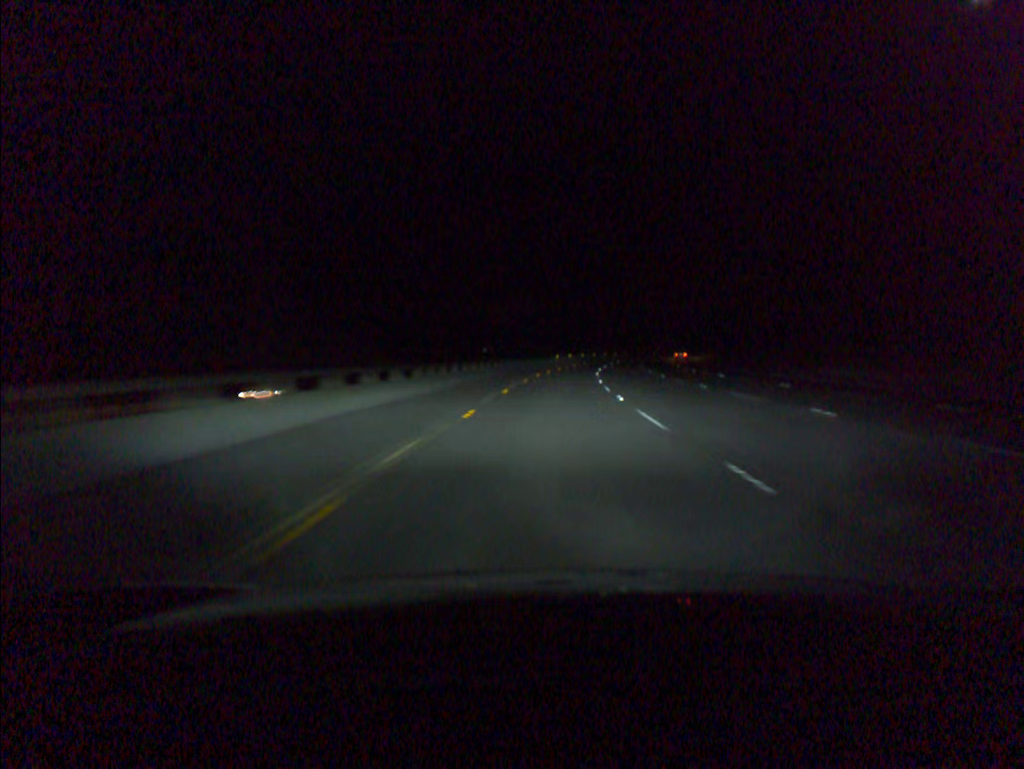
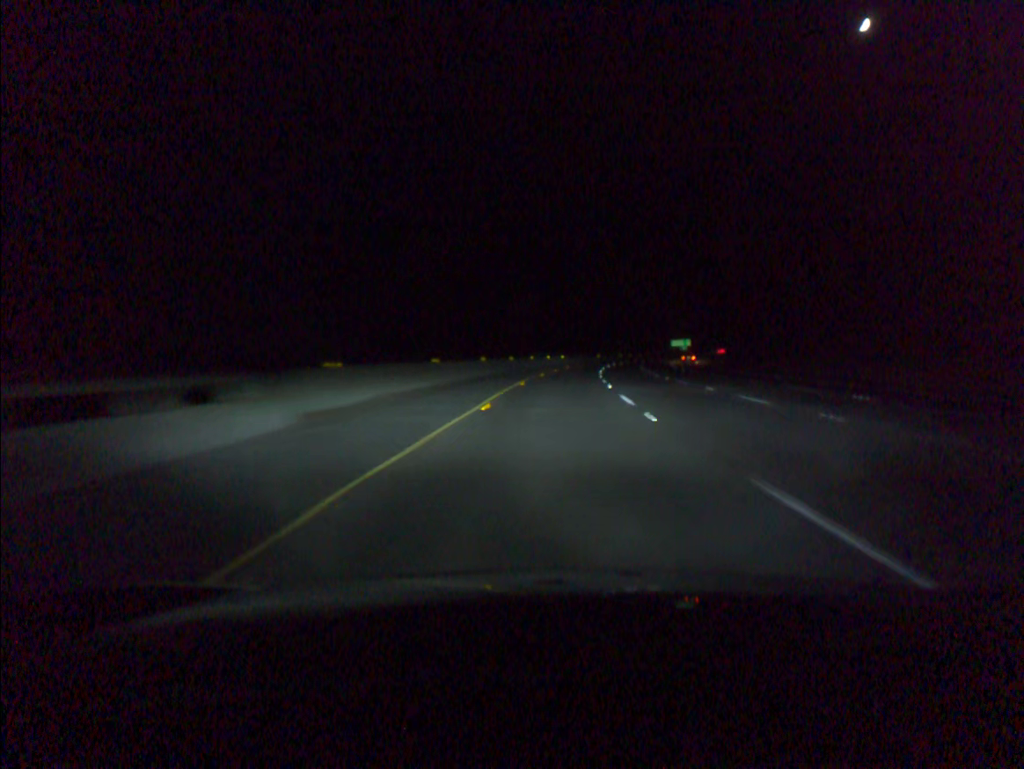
(+4.9, +83.1) m; +7°
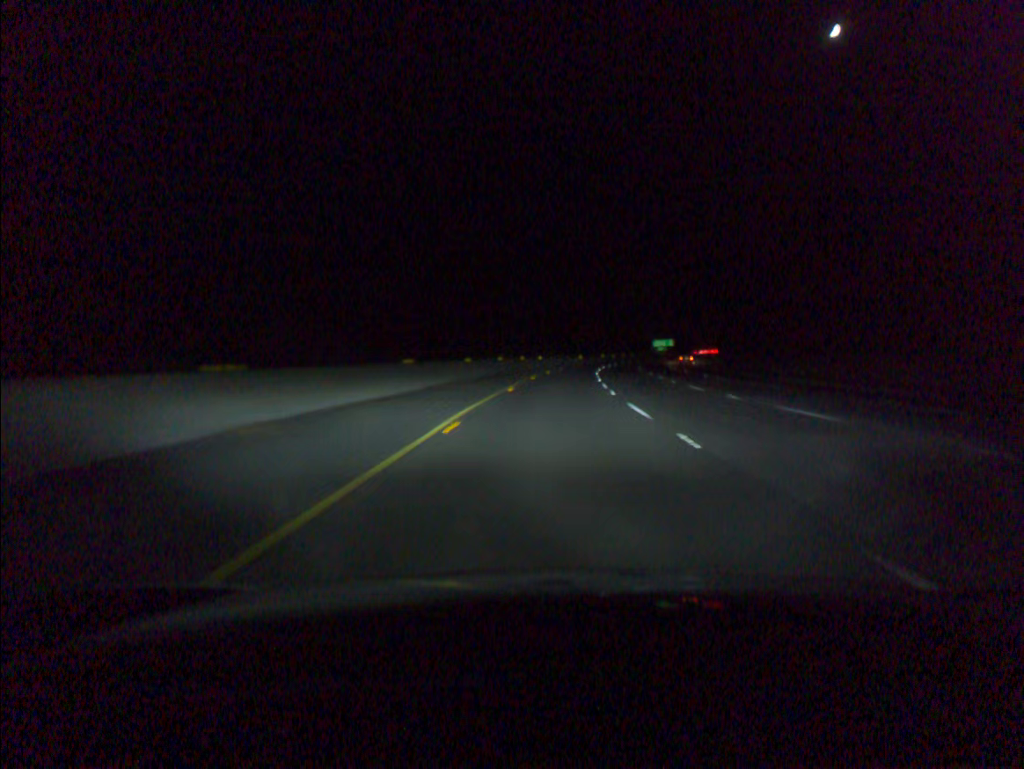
(+0.3, +19.6) m; +2°
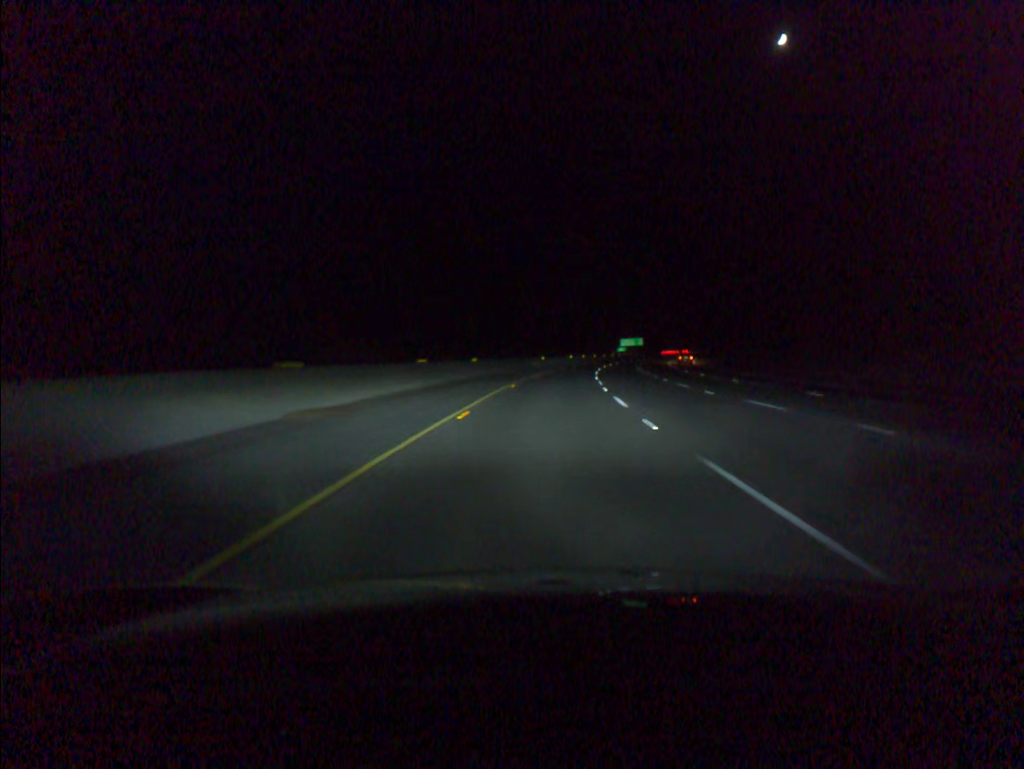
(+1.3, +40.7) m; +3°
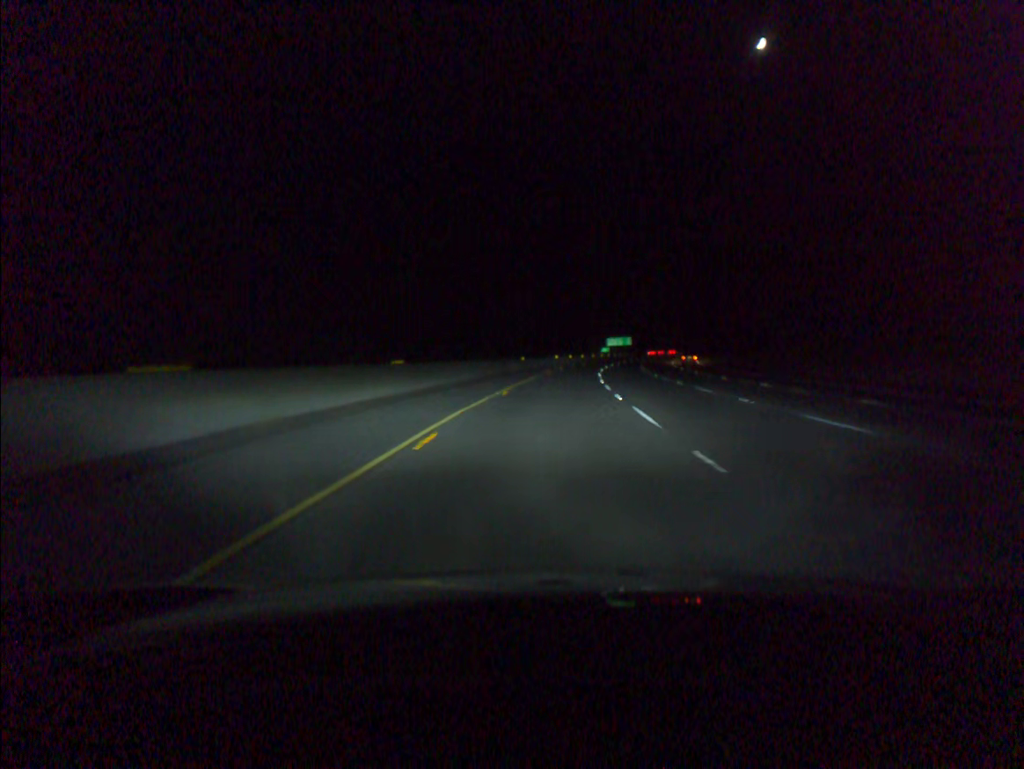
(+0.2, +19.6) m; +1°
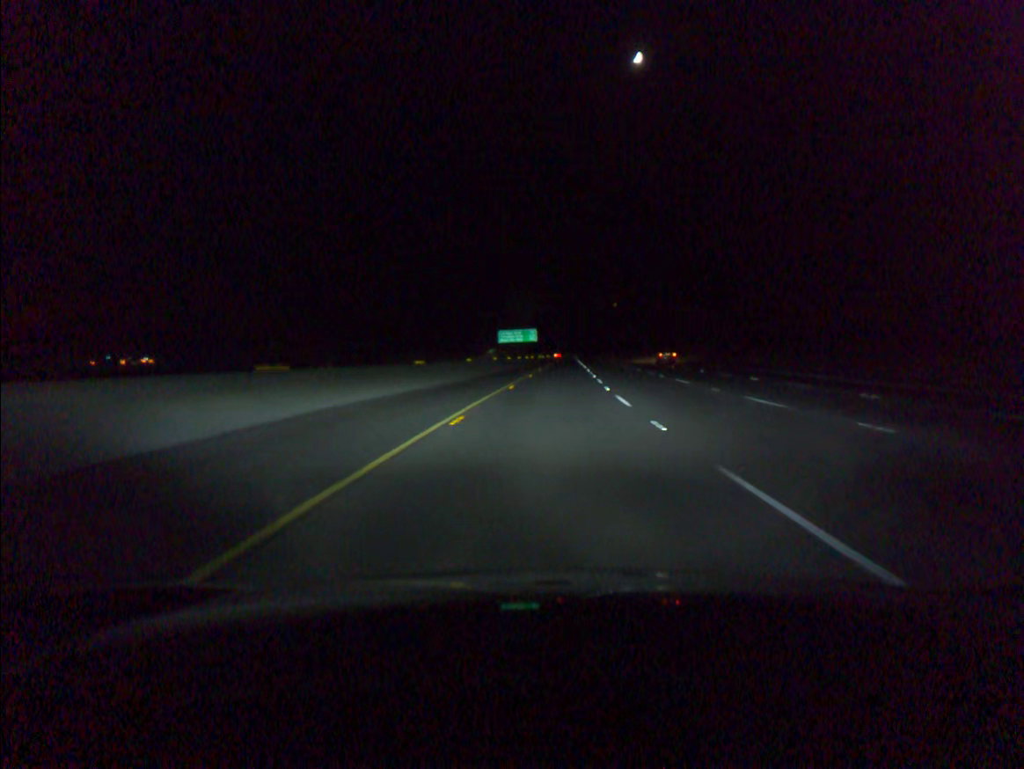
(+7.1, +97.5) m; +8°
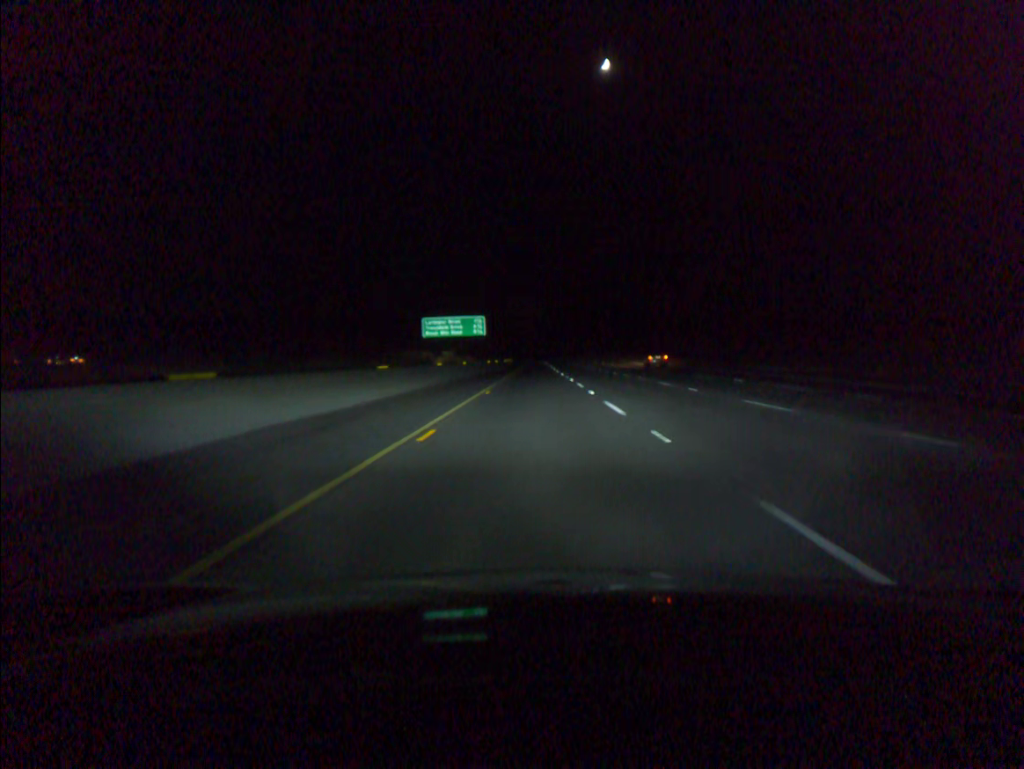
(+1.8, +60.3) m; +3°
